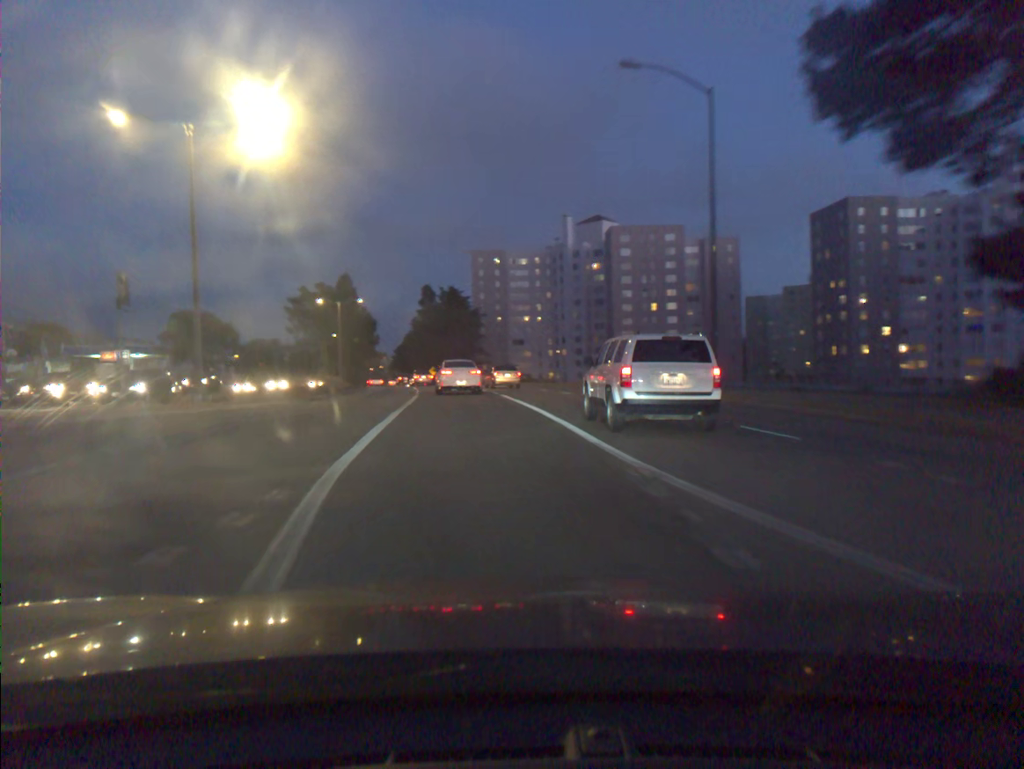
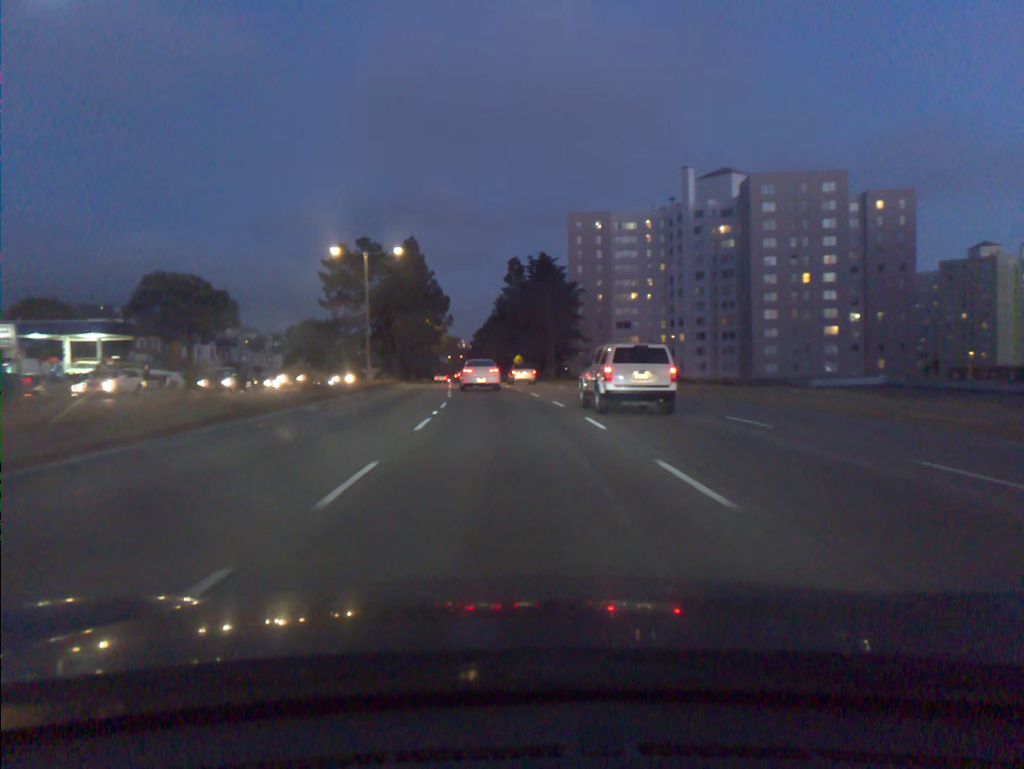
(-2.3, +32.9) m; -7°
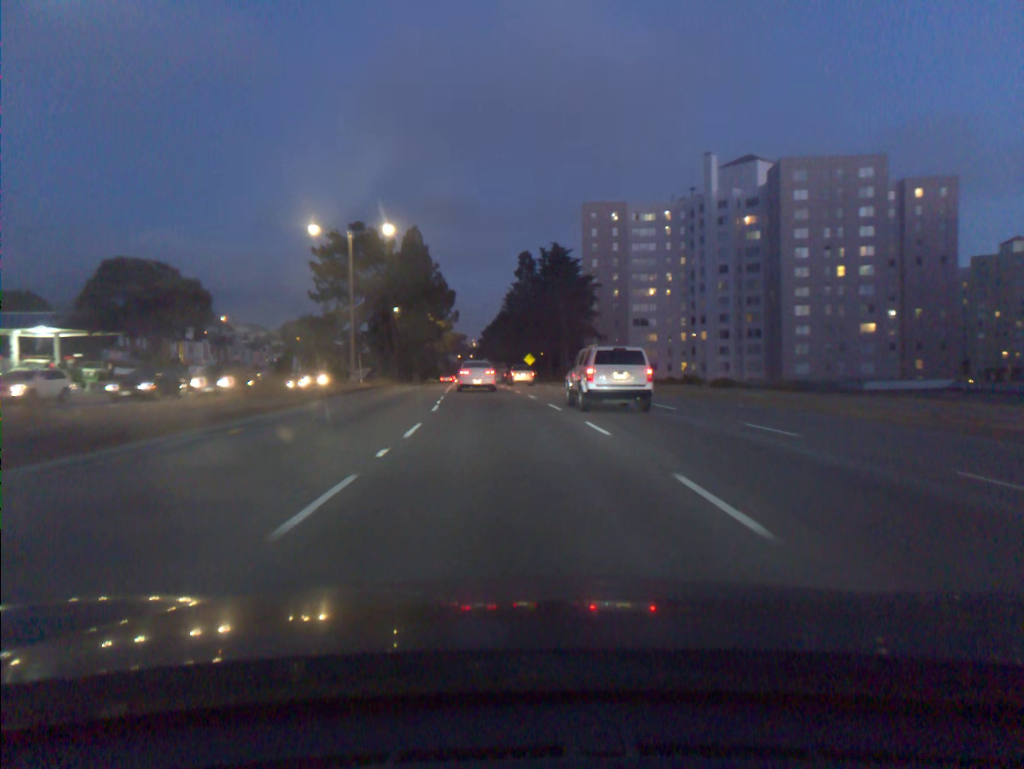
(-0.1, +8.5) m; -1°
